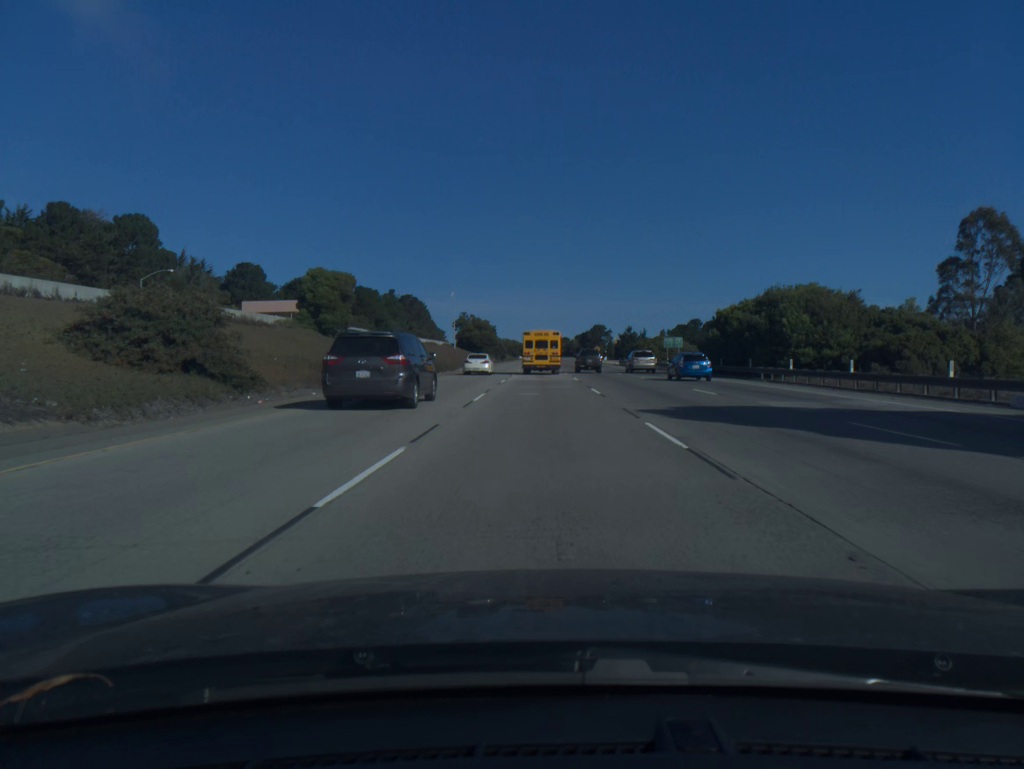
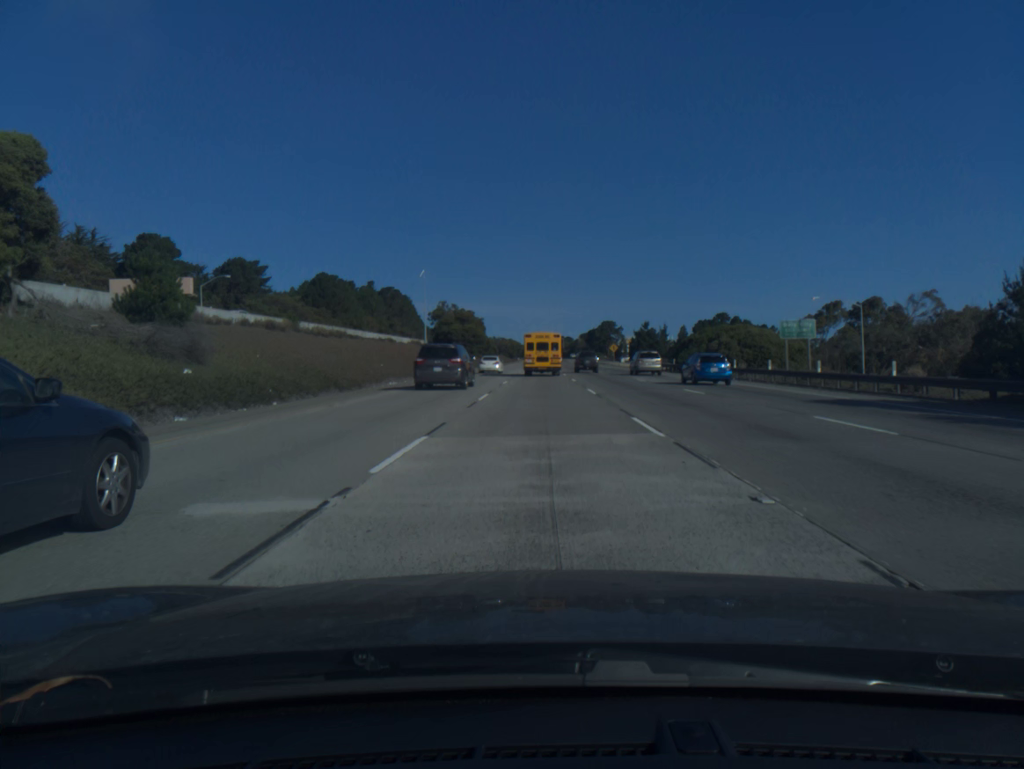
(0.0, +42.0) m; 0°
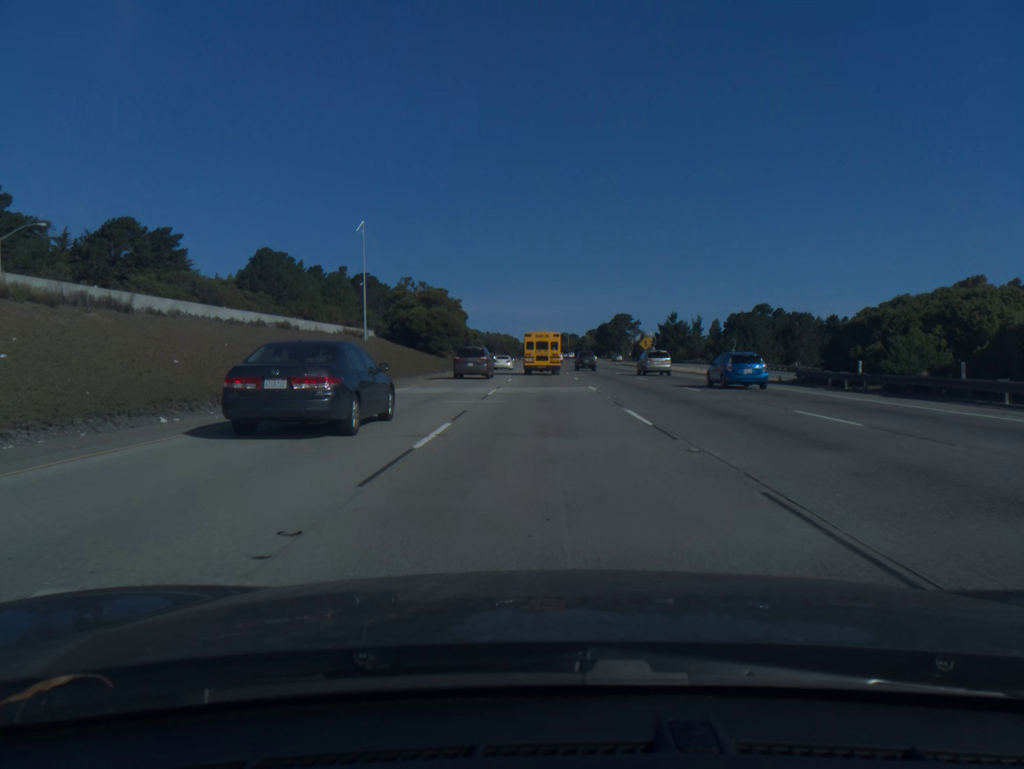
(-0.2, +42.0) m; 0°
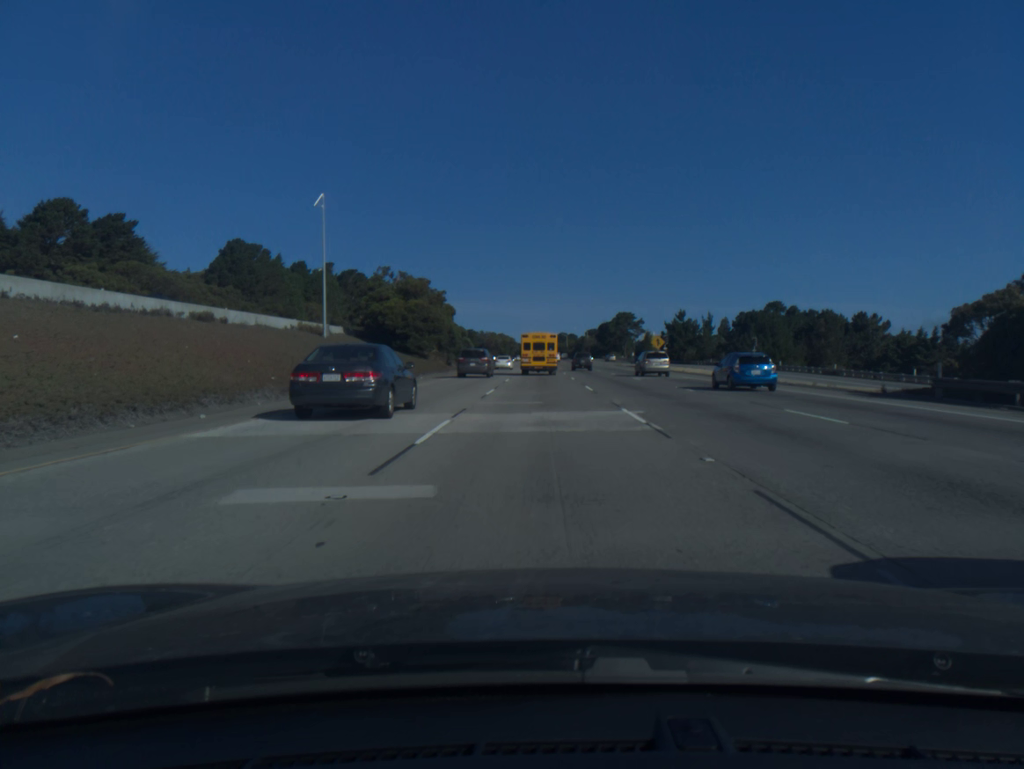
(0.0, +14.1) m; 0°
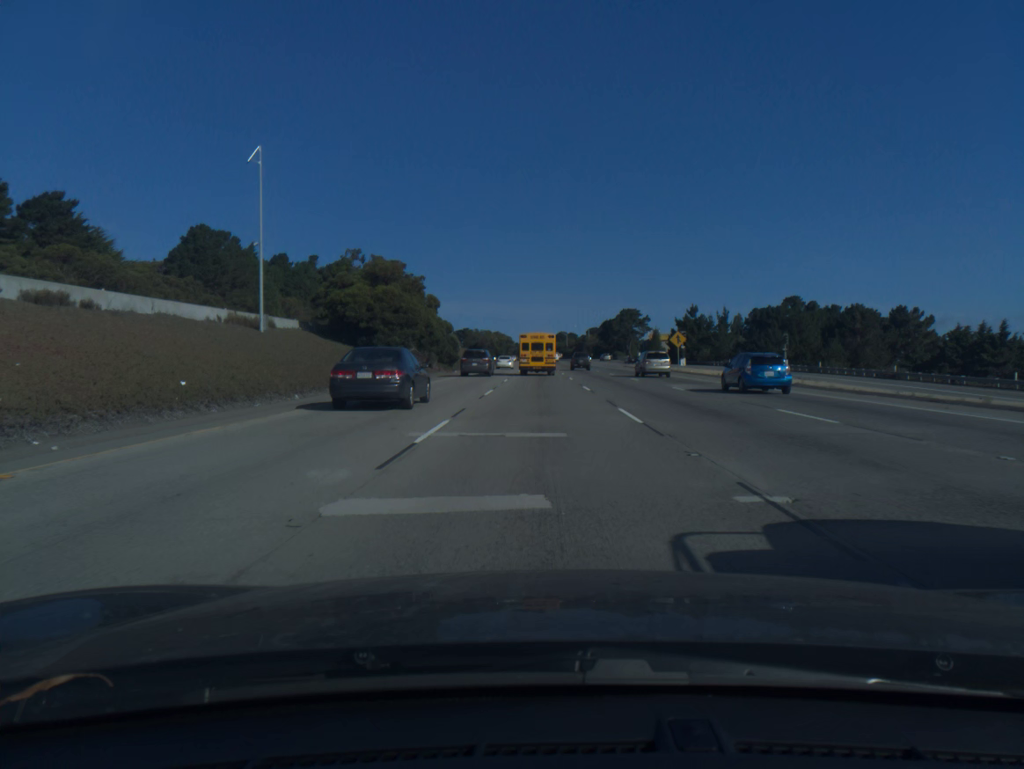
(0.0, +14.1) m; 0°
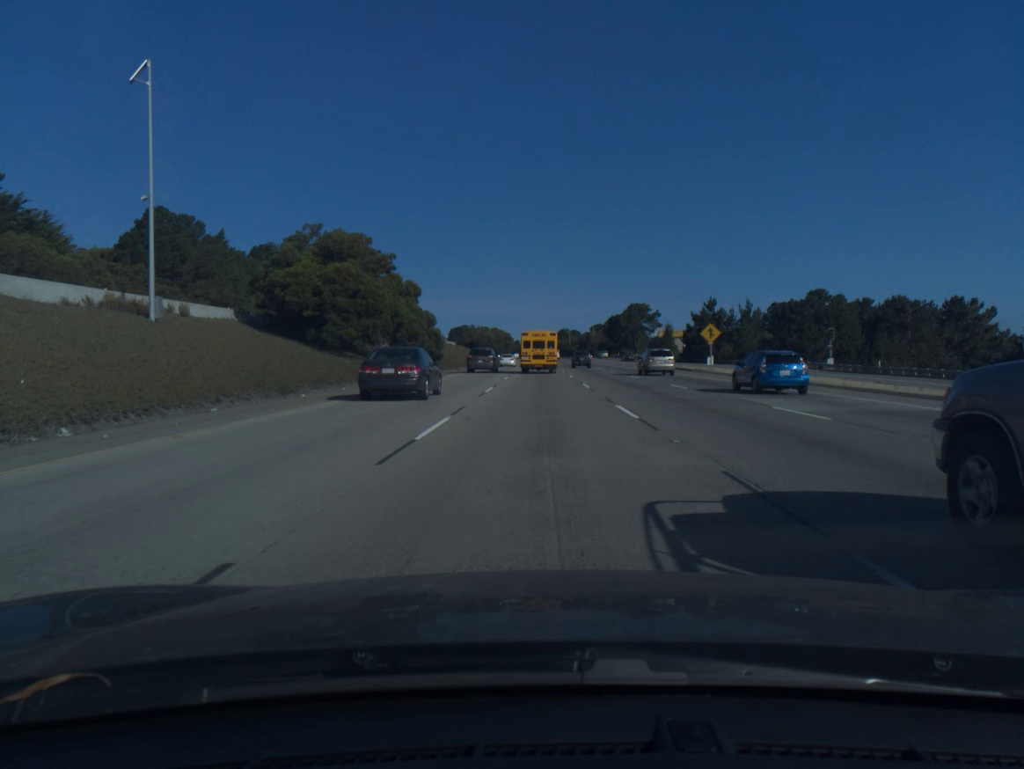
(0.0, +14.2) m; 0°
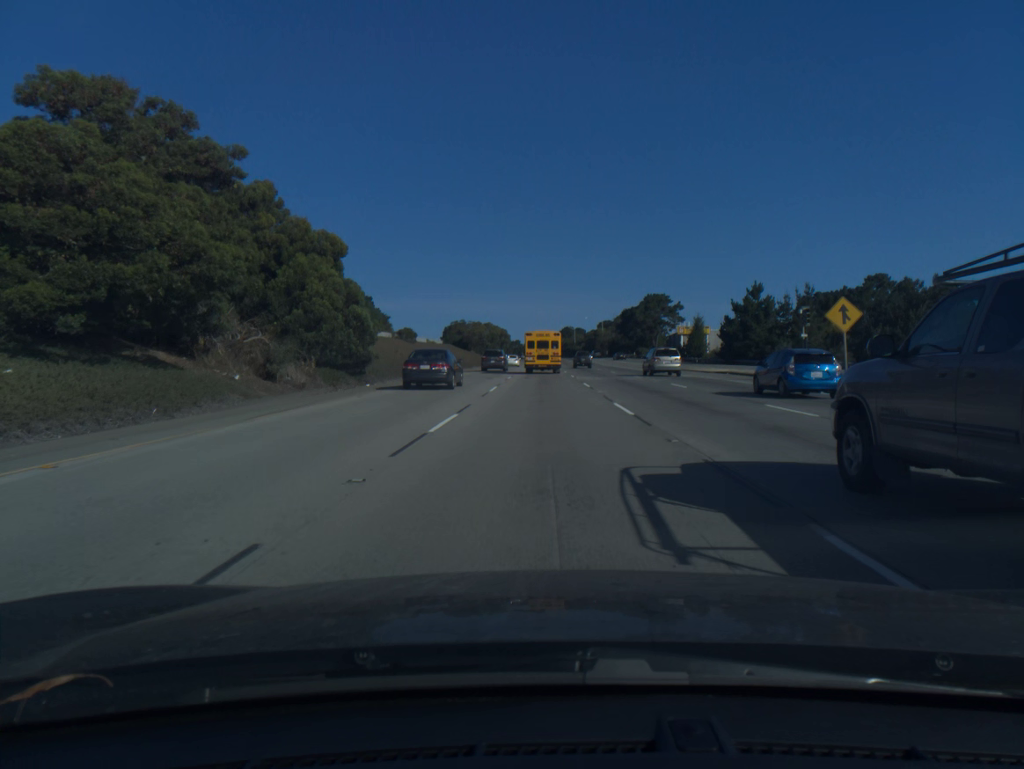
(0.0, +28.5) m; 0°
